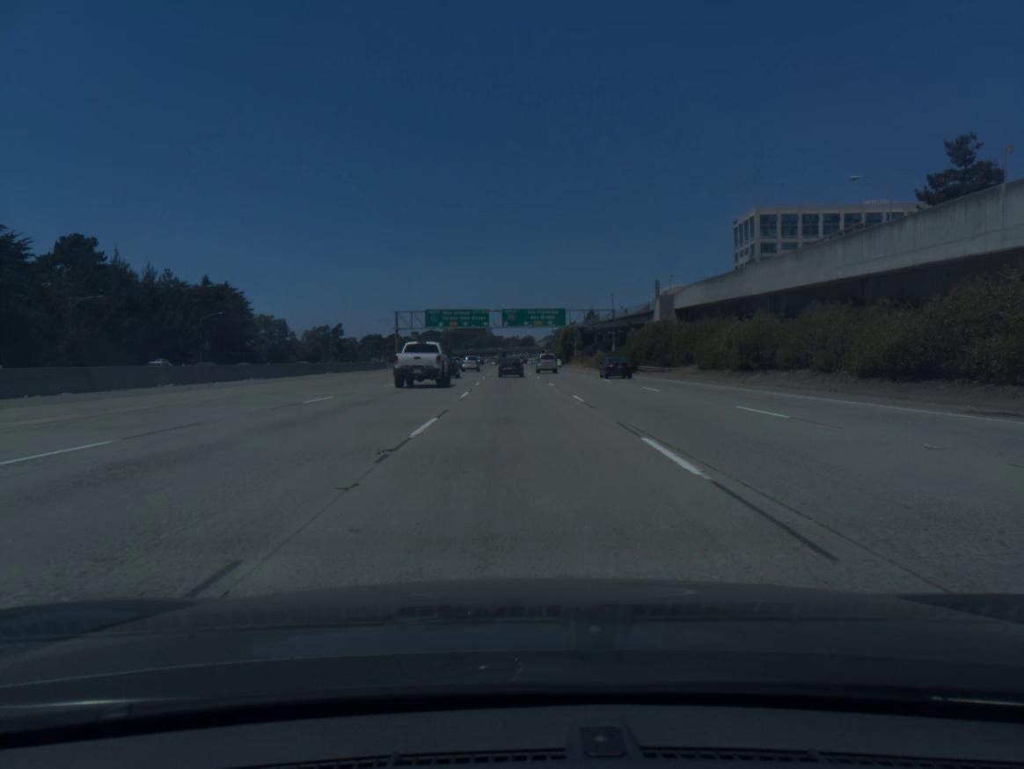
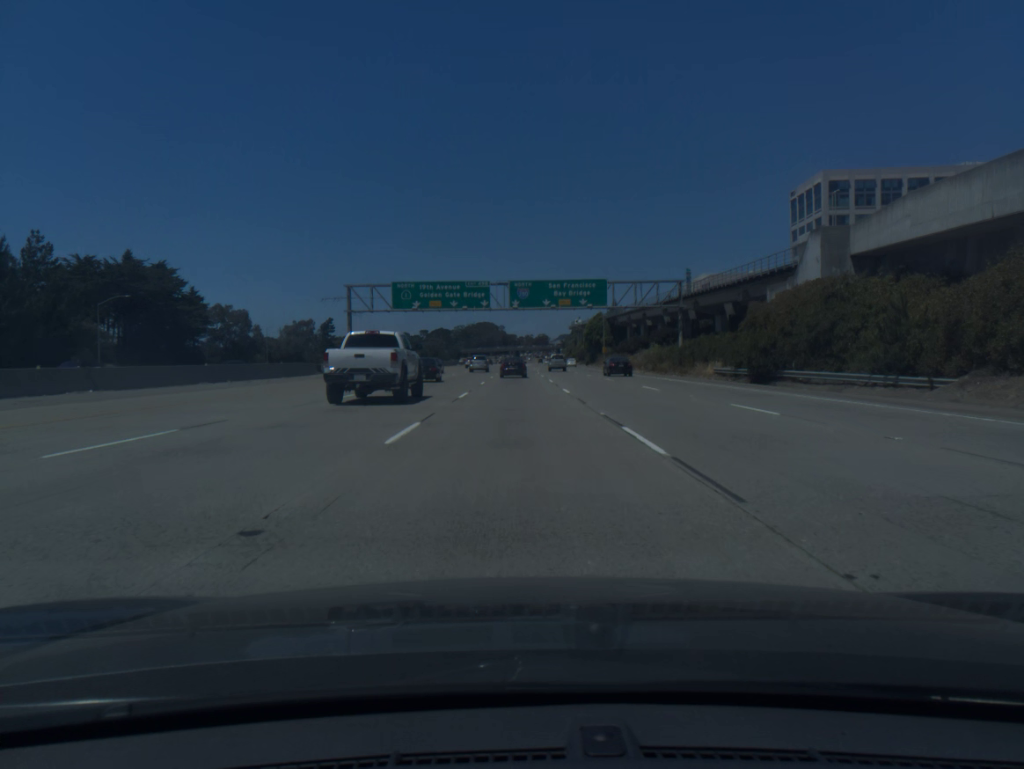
(-0.3, +42.1) m; -1°
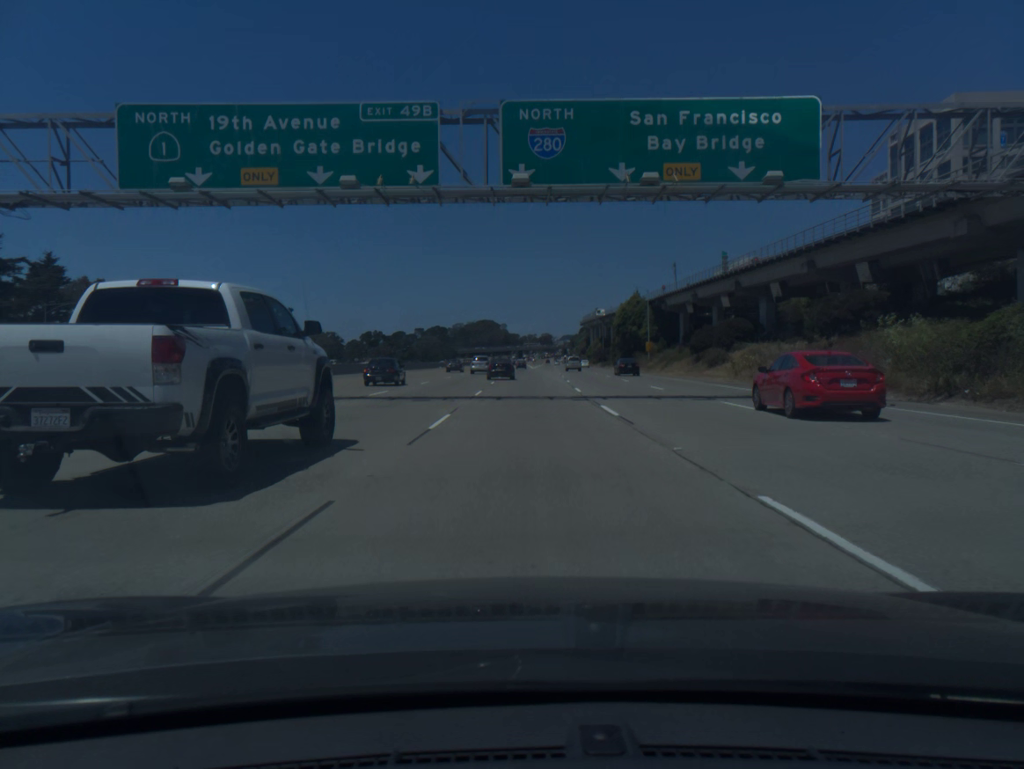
(-0.4, +54.4) m; 0°
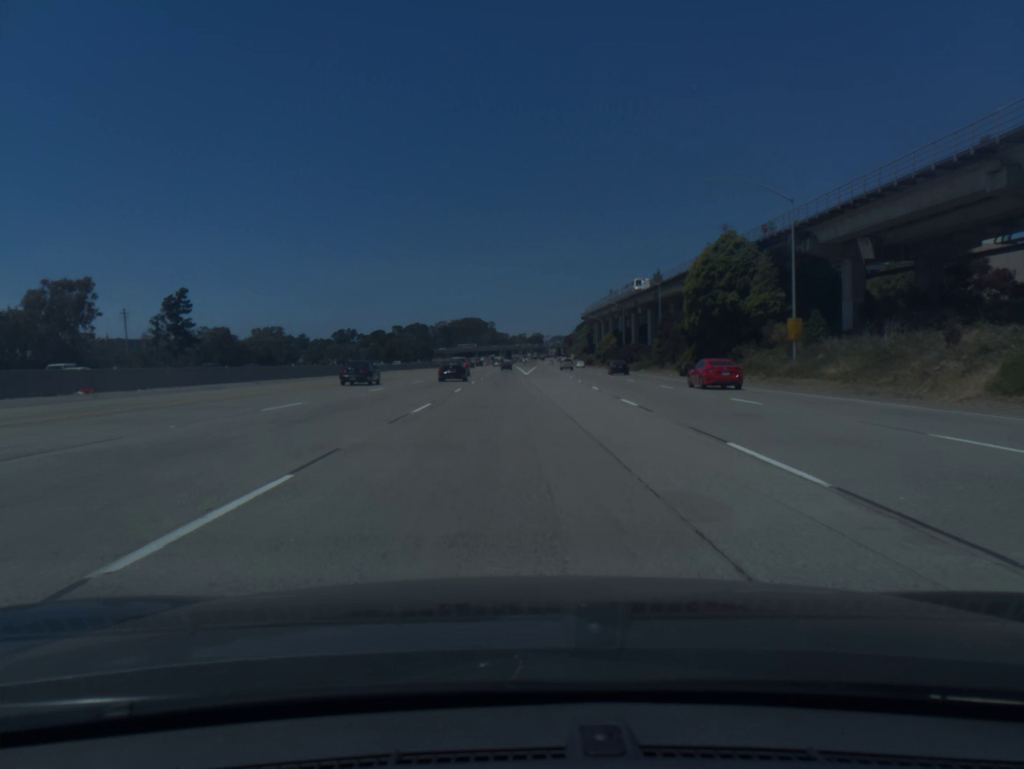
(+0.9, +66.8) m; +1°
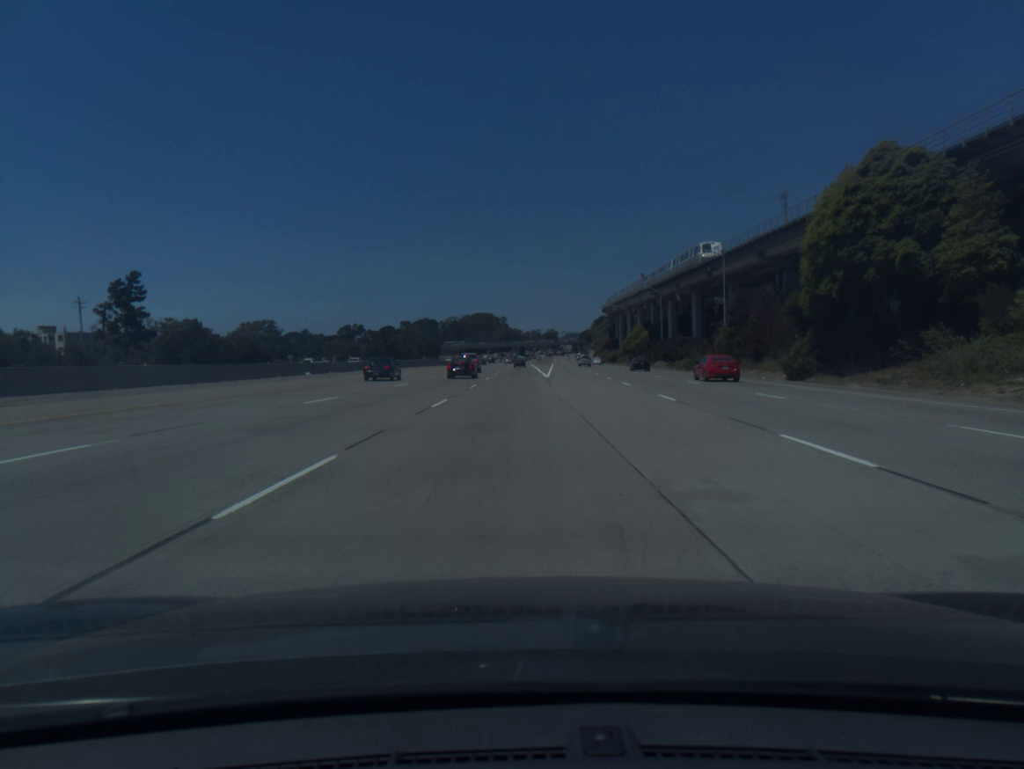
(-0.3, +26.9) m; -1°
